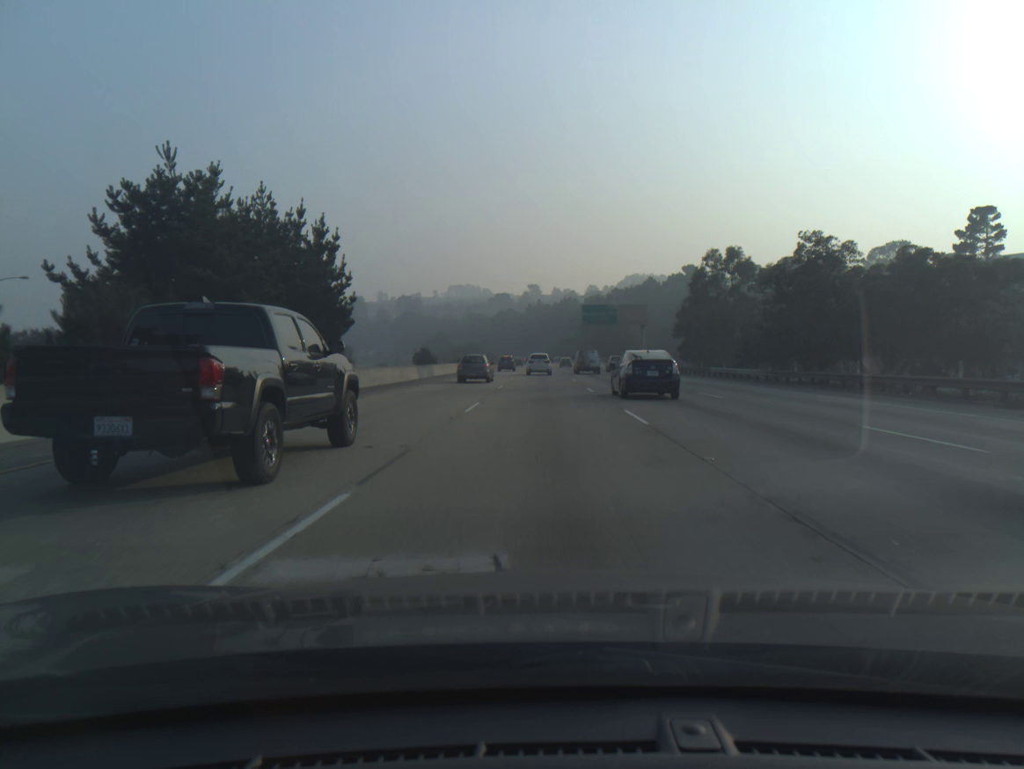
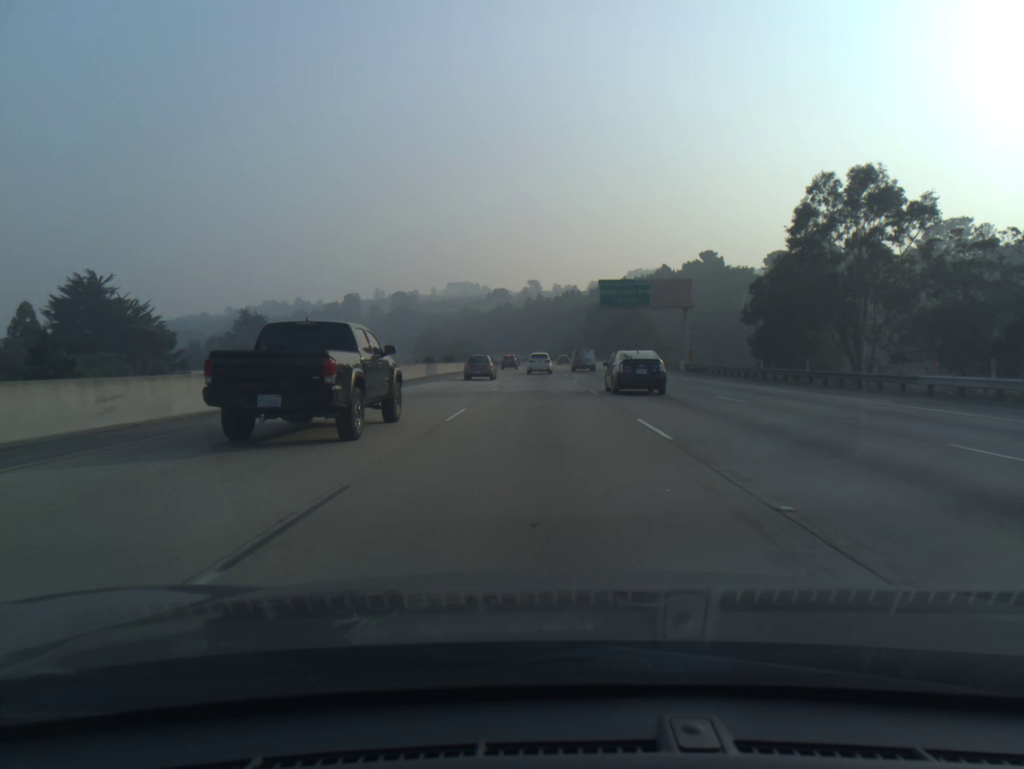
(0.0, +32.2) m; 0°
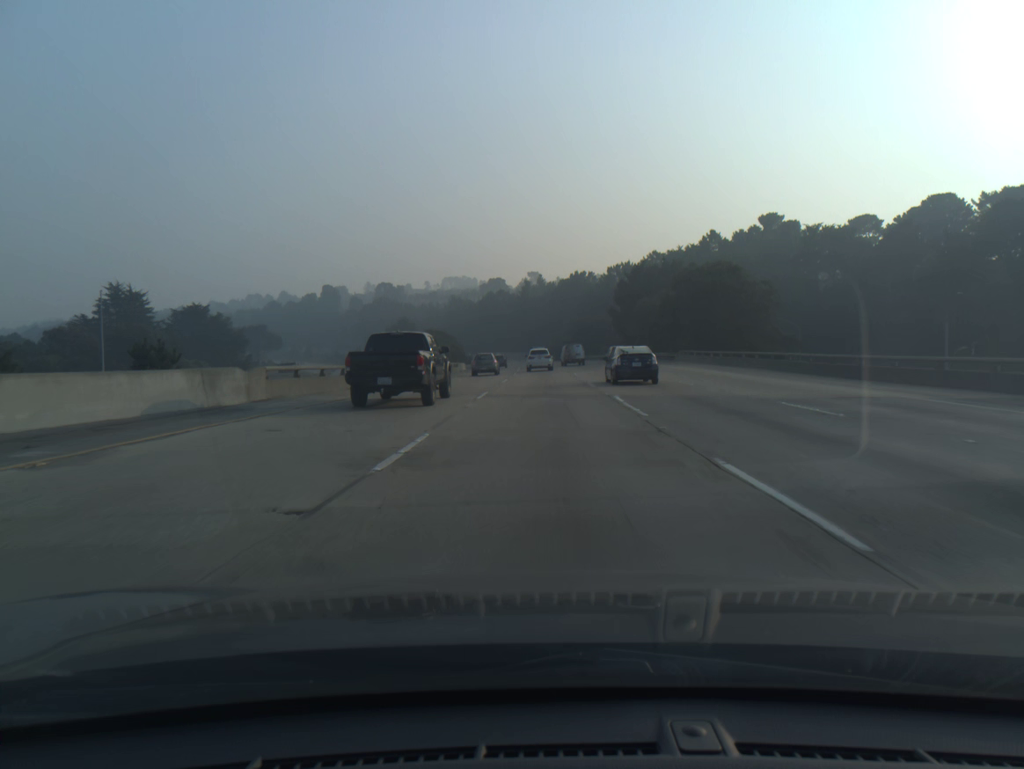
(-0.2, +65.2) m; 0°
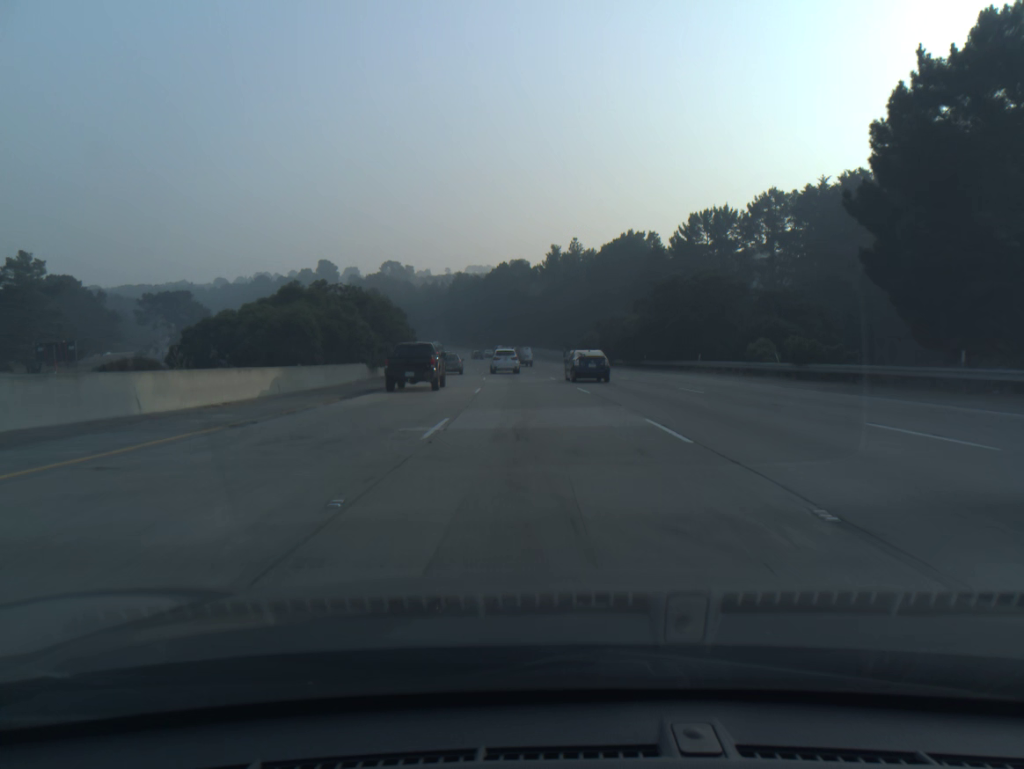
(-0.4, +80.2) m; -2°
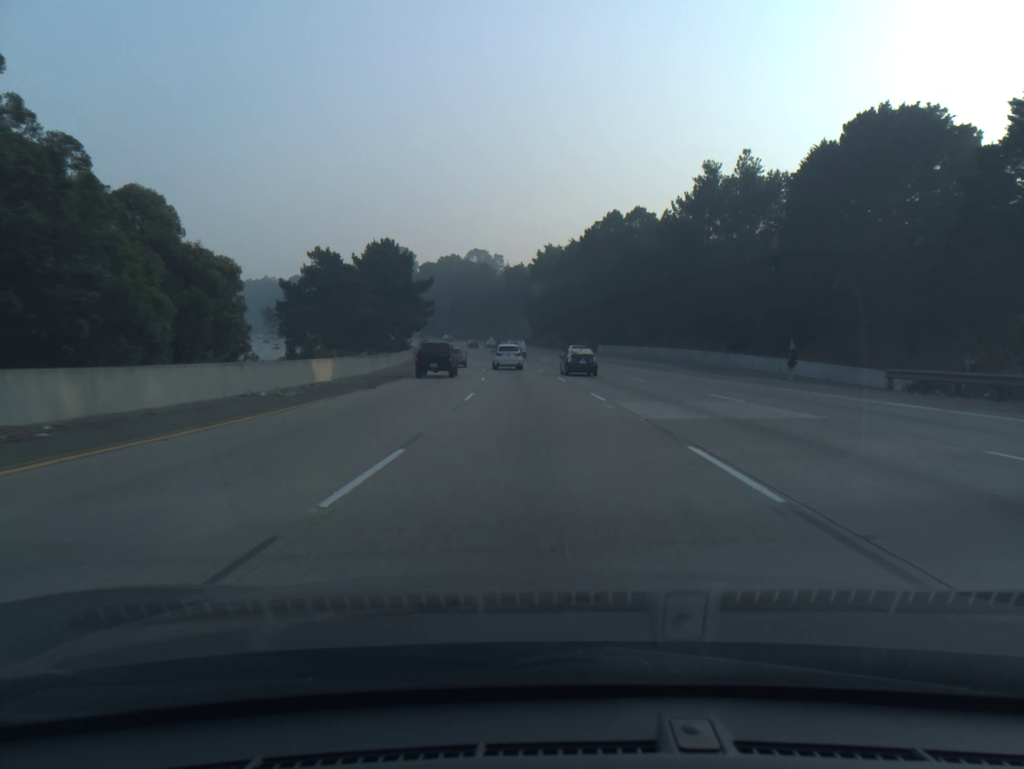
(-4.7, +78.2) m; -7°
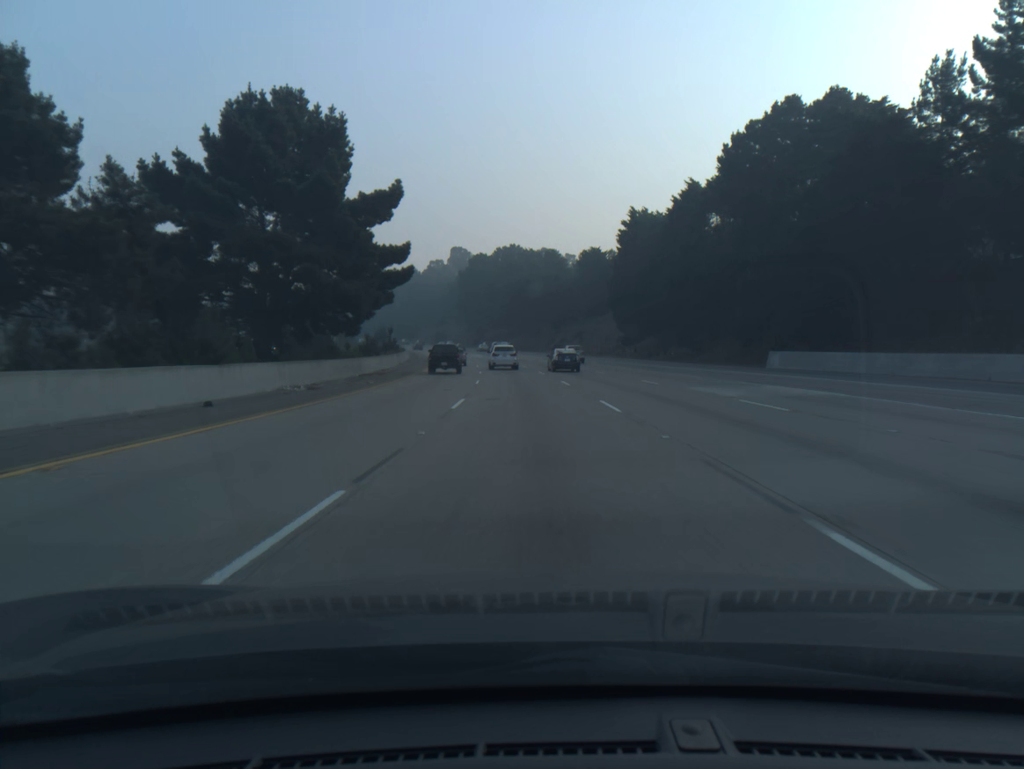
(-2.8, +61.4) m; -5°
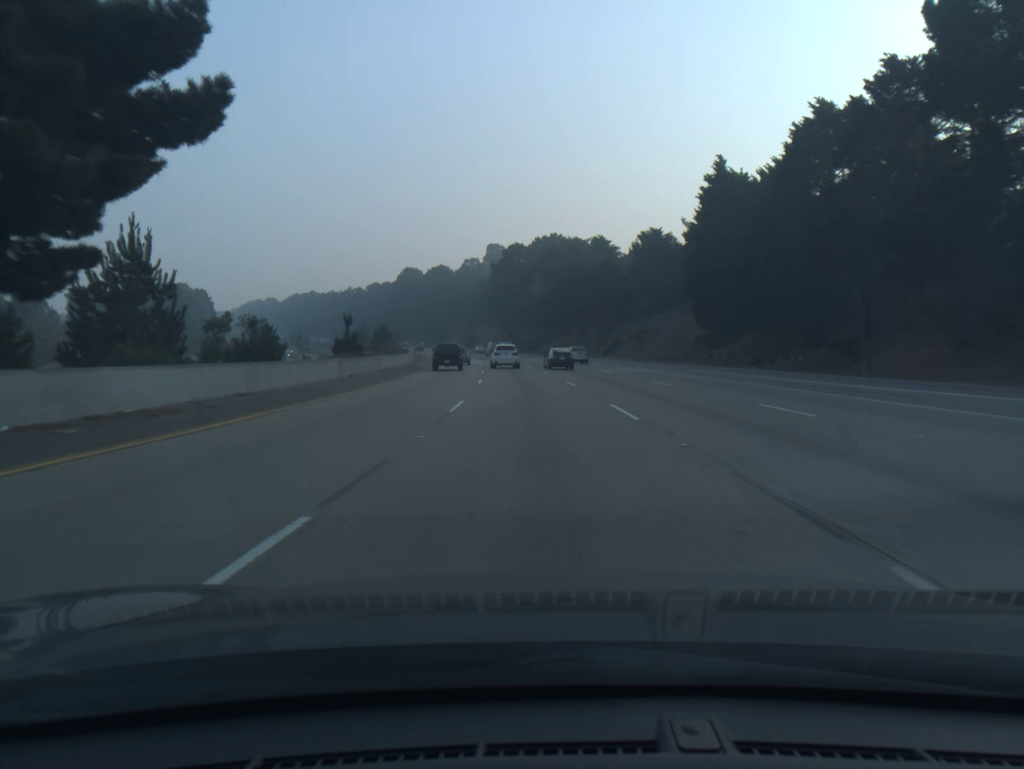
(-0.8, +30.4) m; -3°
